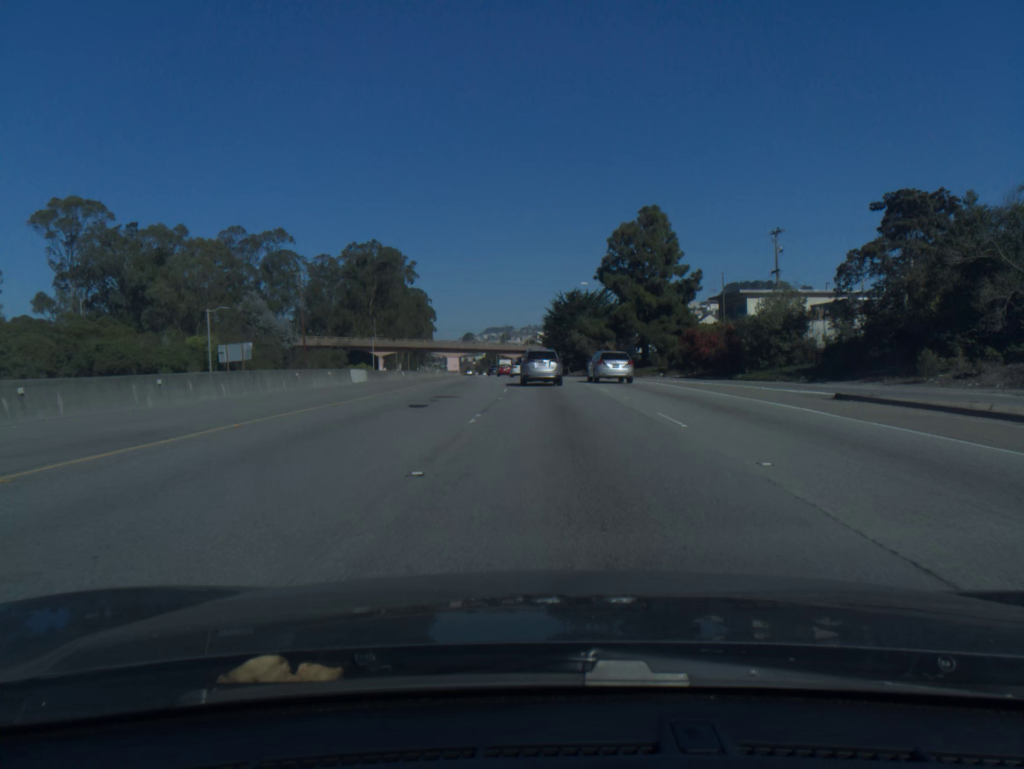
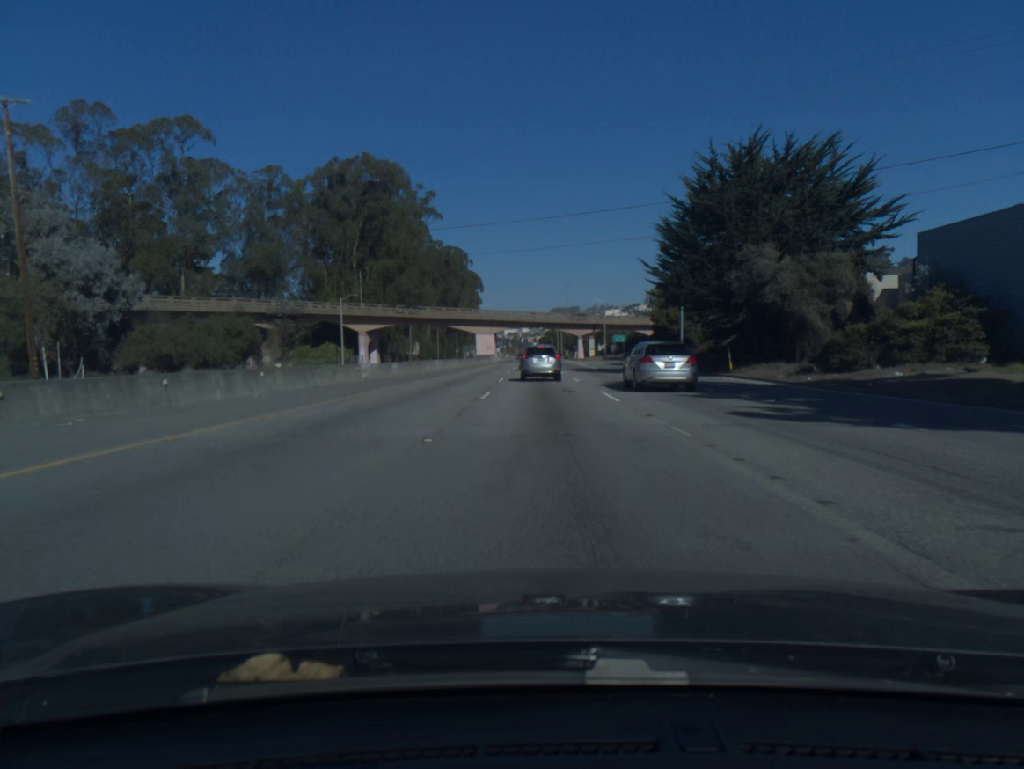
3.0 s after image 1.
(-2.6, +74.7) m; -5°
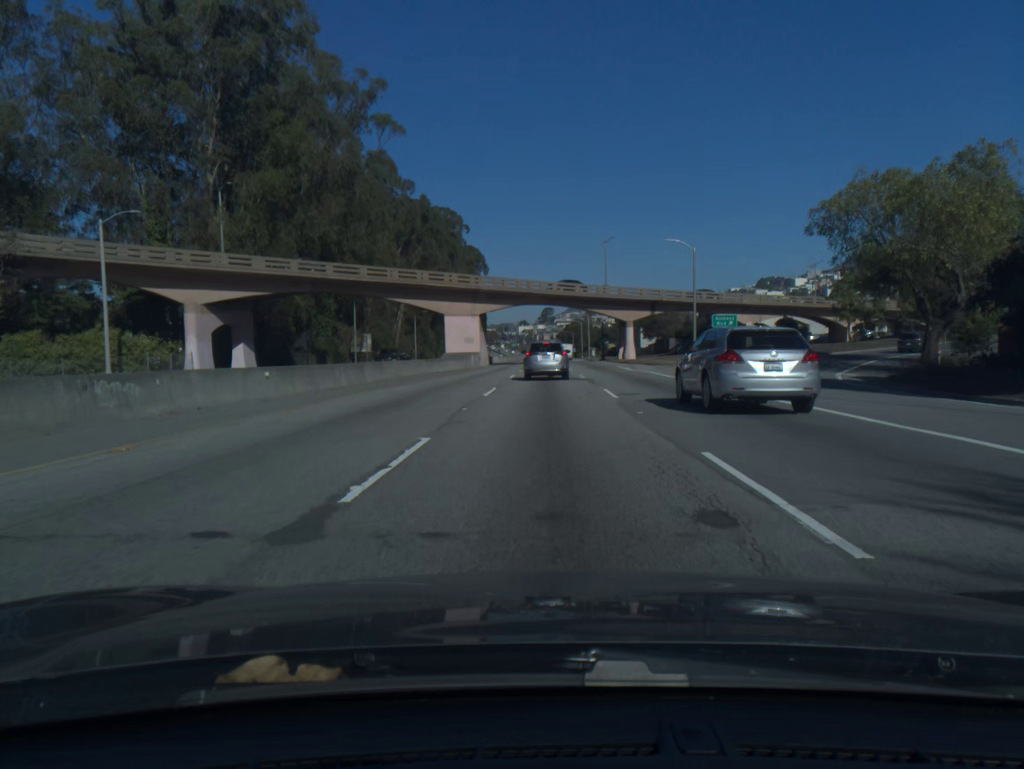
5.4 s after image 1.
(-0.6, +59.0) m; -1°
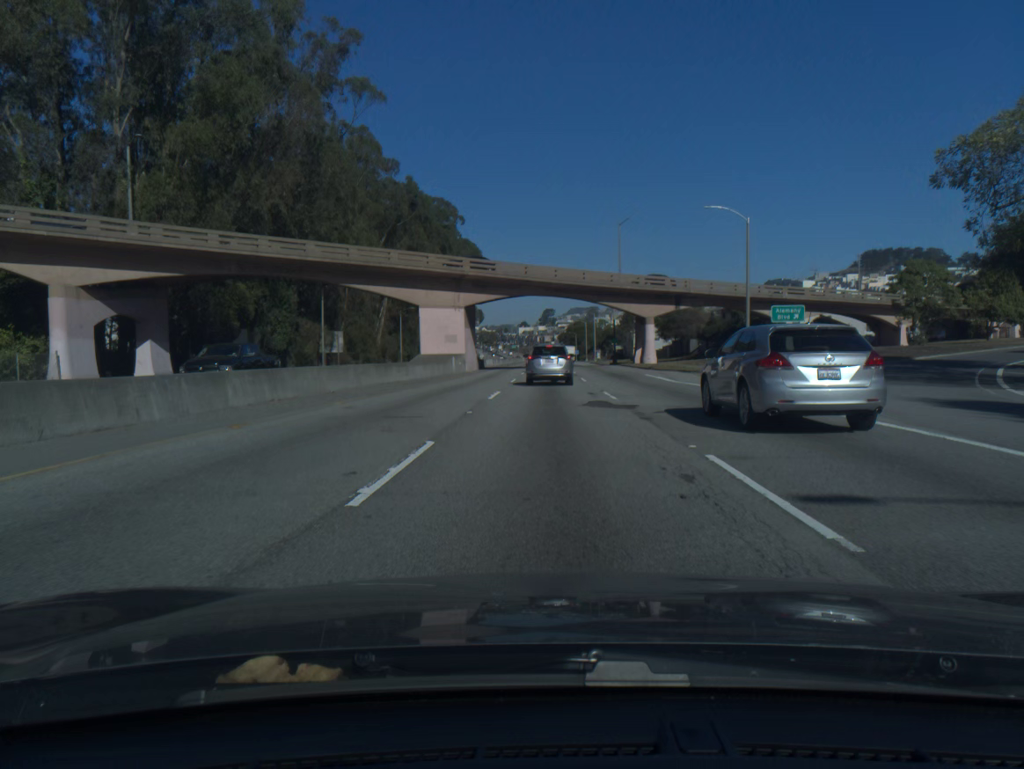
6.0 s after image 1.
(0.0, +14.6) m; 0°
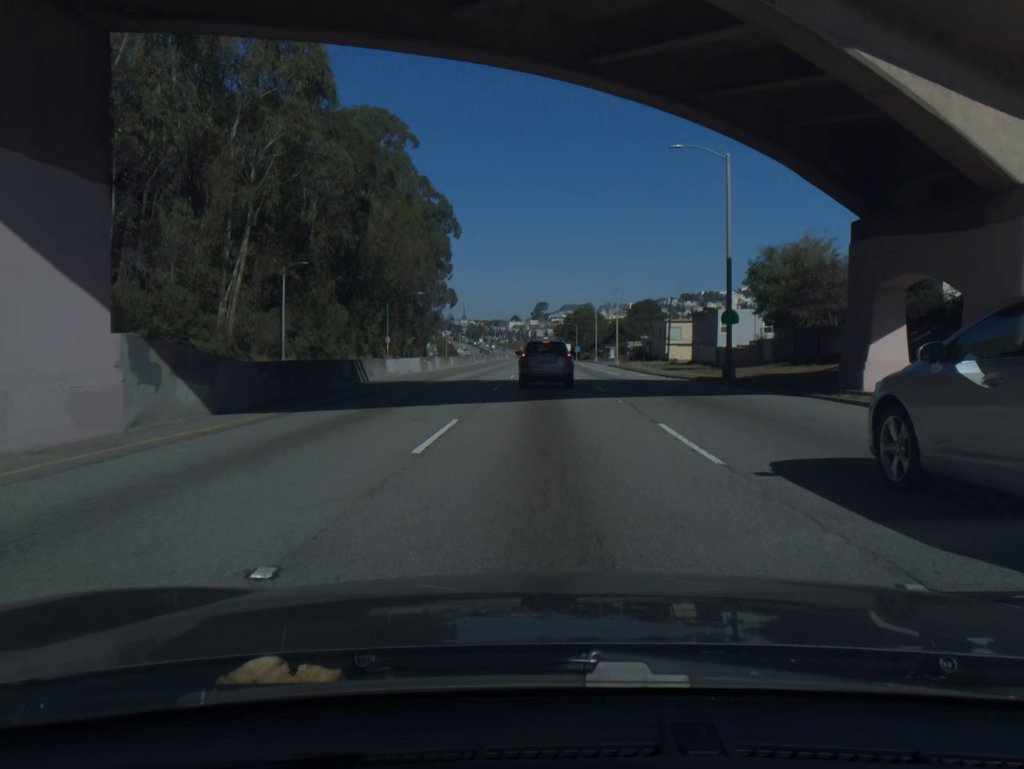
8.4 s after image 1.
(+0.3, +56.0) m; +1°
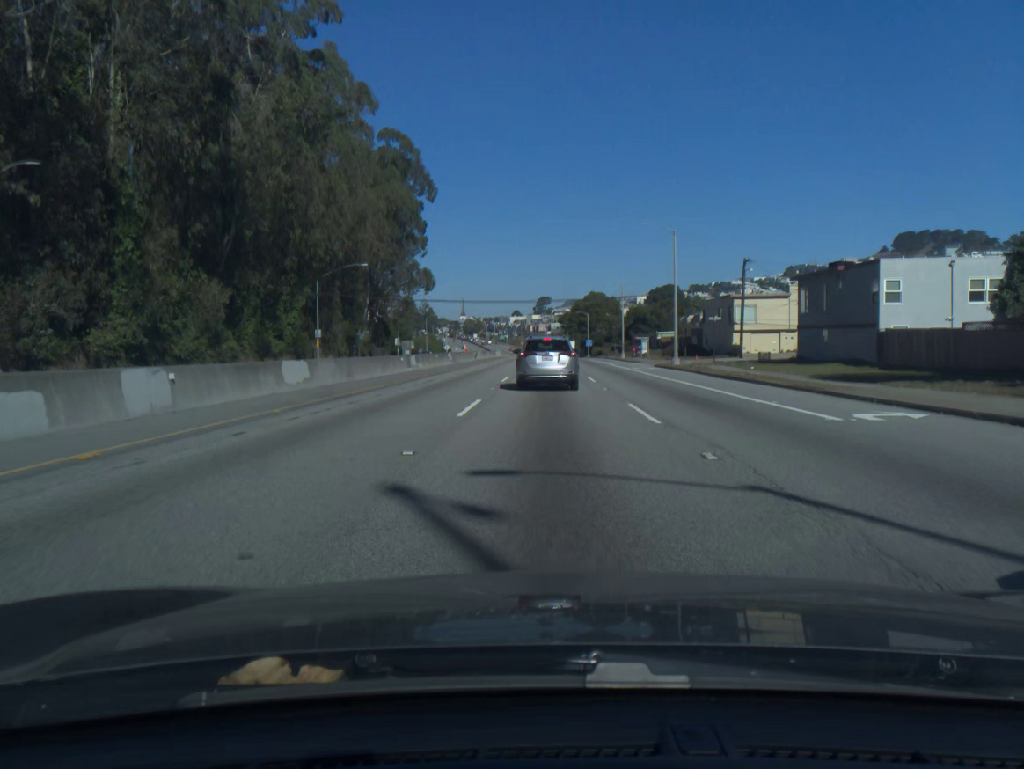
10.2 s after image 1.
(0.0, +39.4) m; 0°
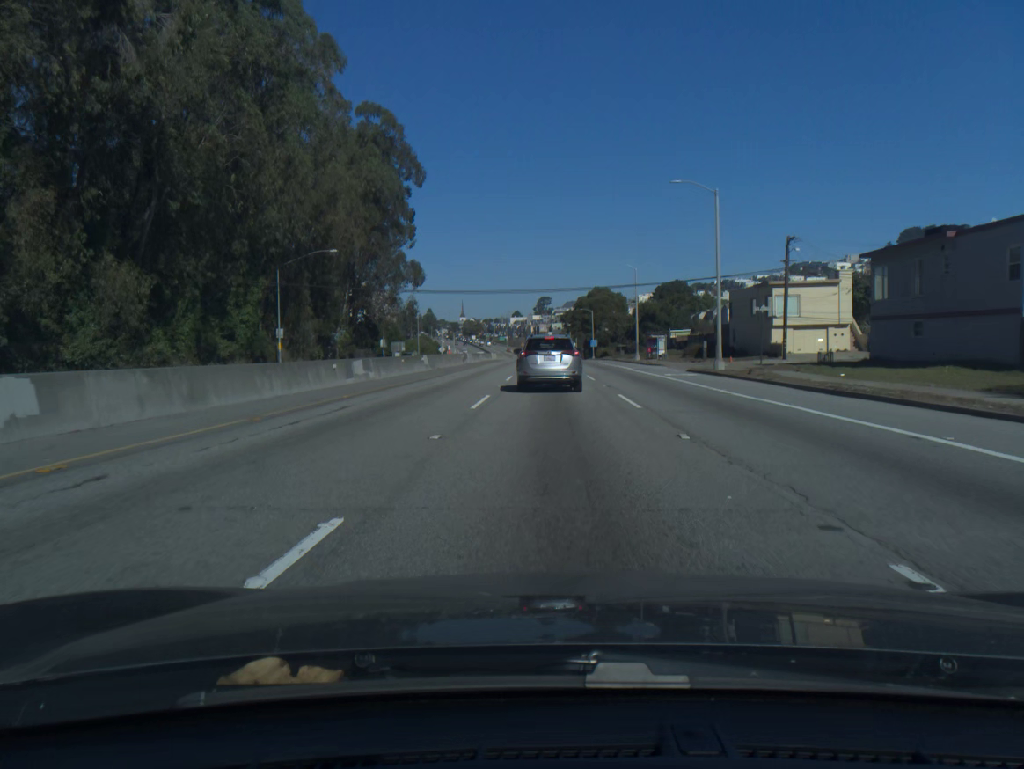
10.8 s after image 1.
(0.0, +12.9) m; 0°
